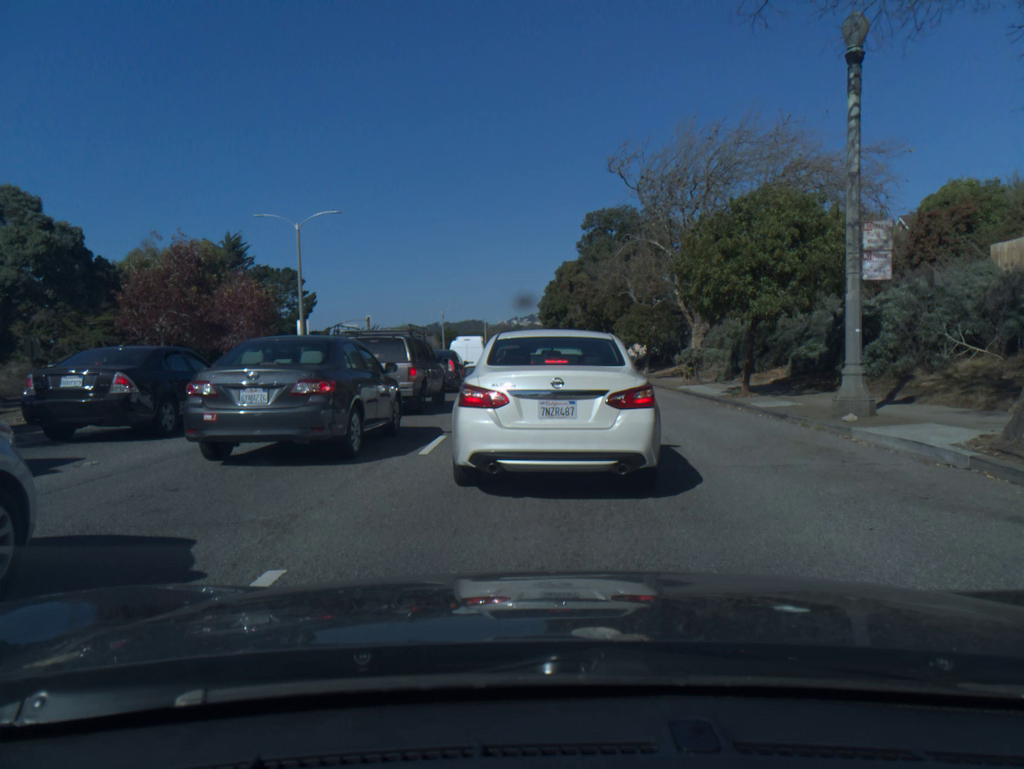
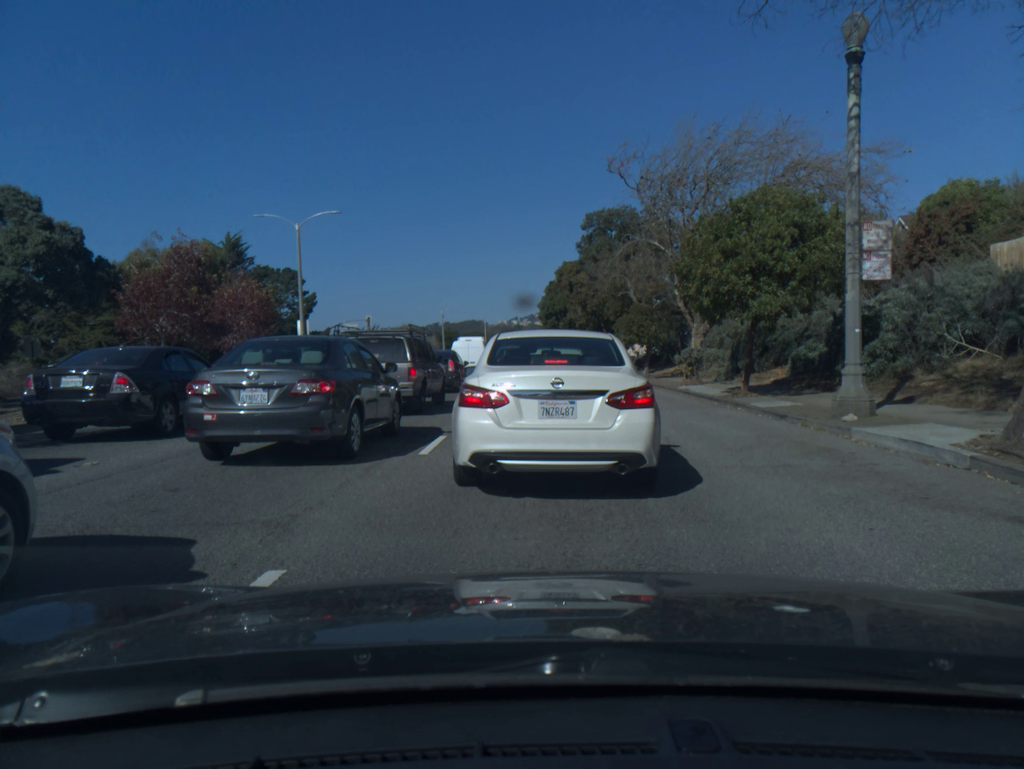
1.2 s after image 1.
(0.0, 0.0) m; 0°
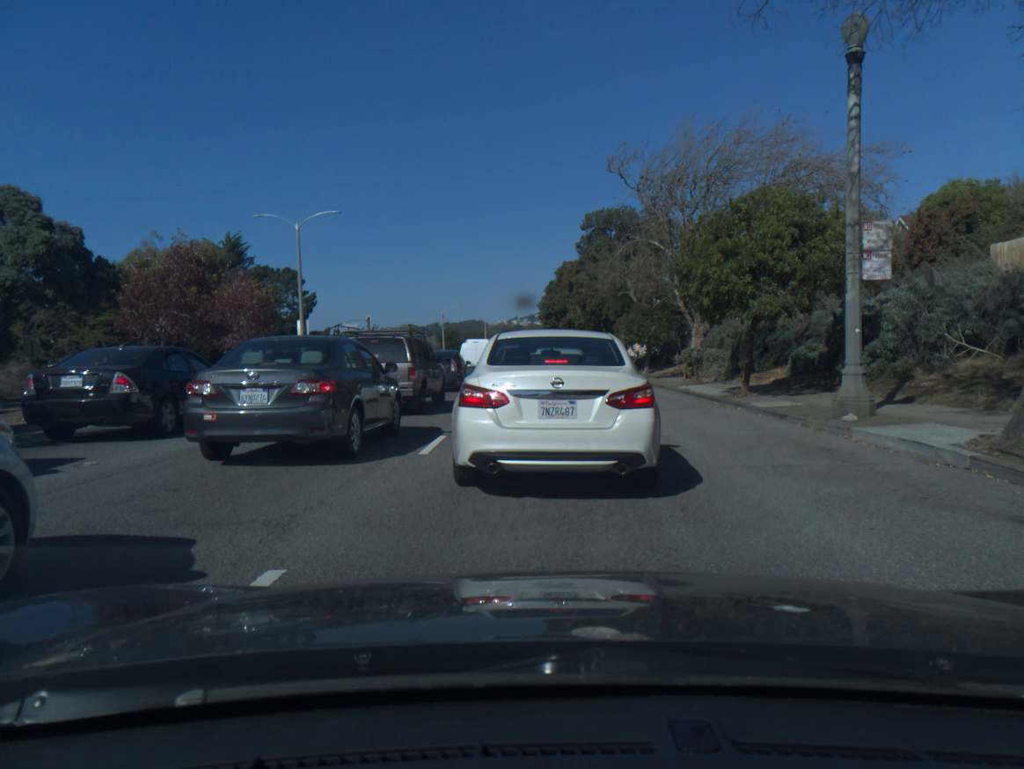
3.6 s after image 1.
(0.0, 0.0) m; 0°
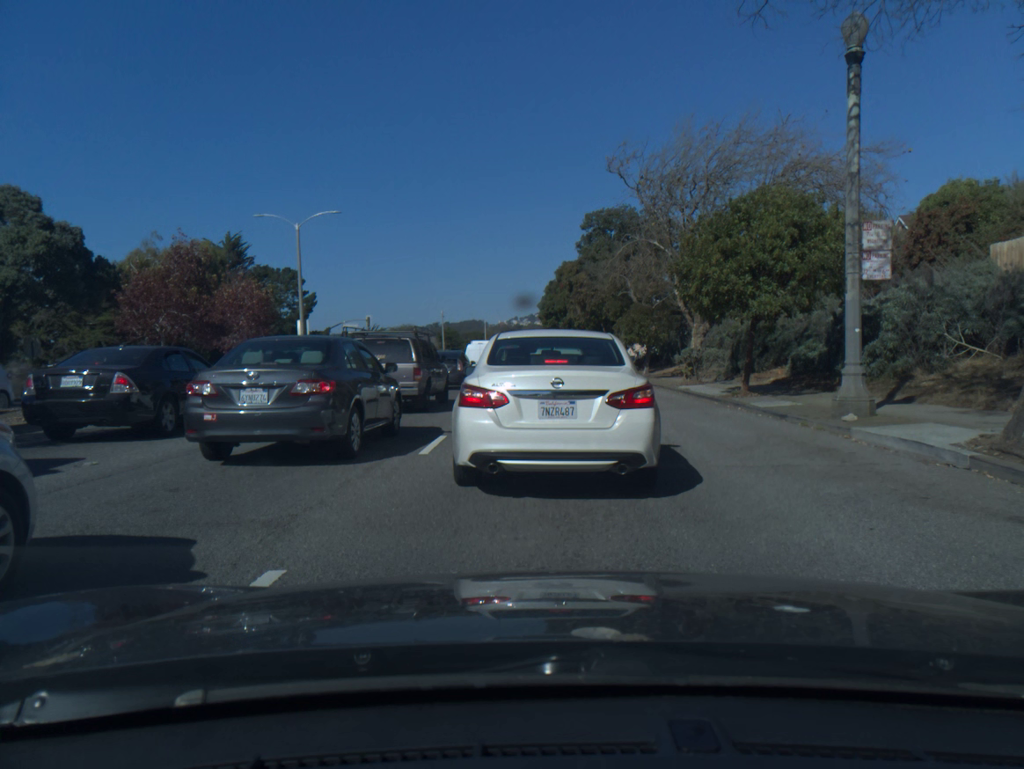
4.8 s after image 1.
(0.0, 0.0) m; 0°
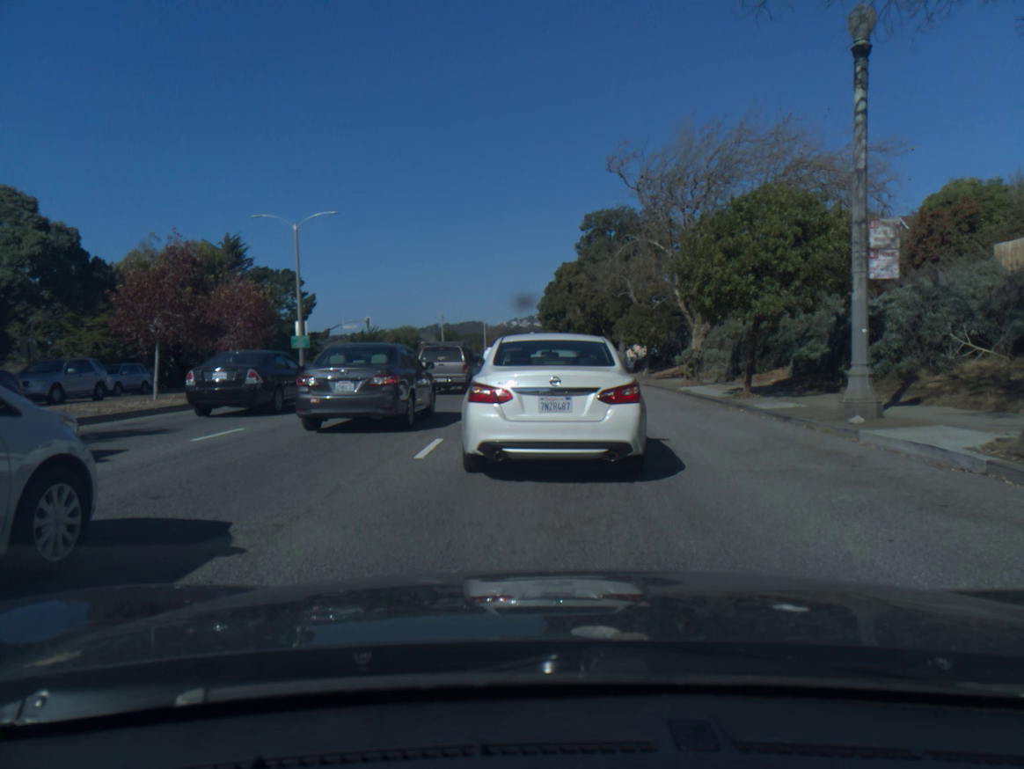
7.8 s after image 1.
(0.0, +0.3) m; 0°
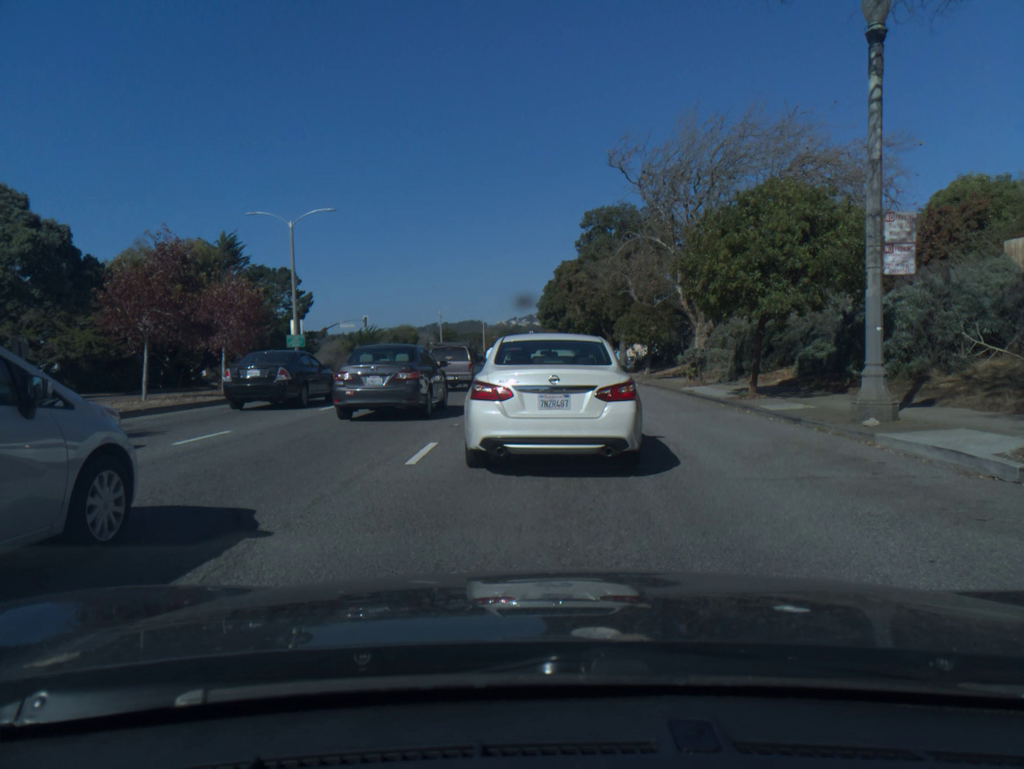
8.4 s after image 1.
(0.0, +0.5) m; 0°
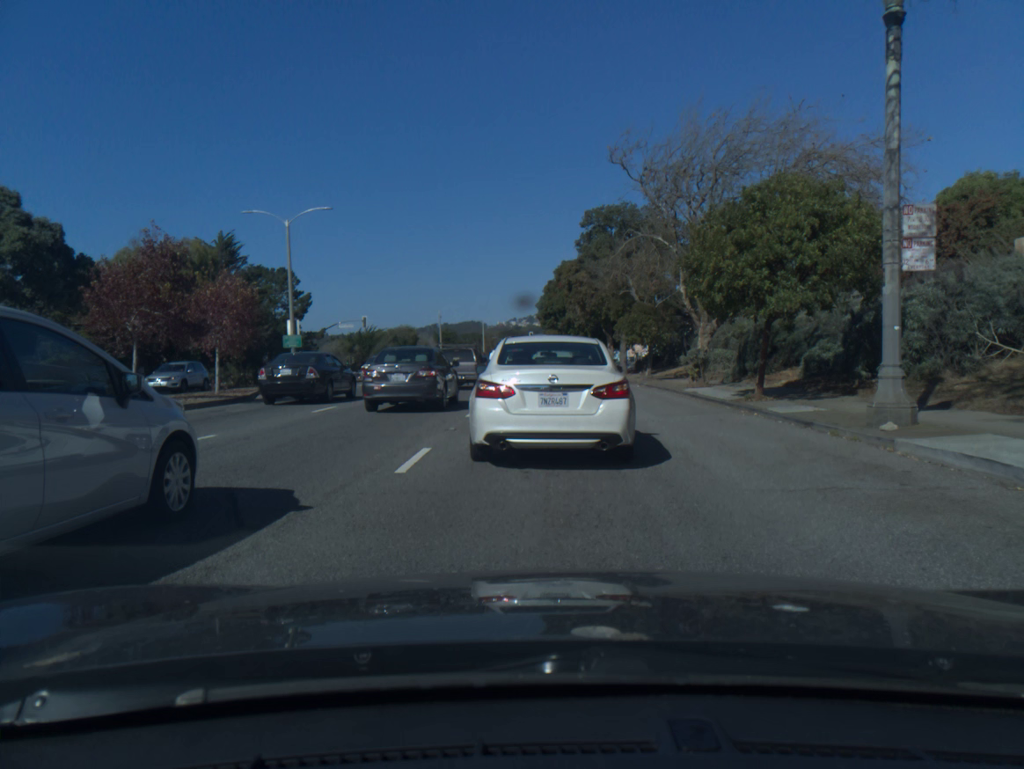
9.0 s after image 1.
(0.0, +0.6) m; 0°
